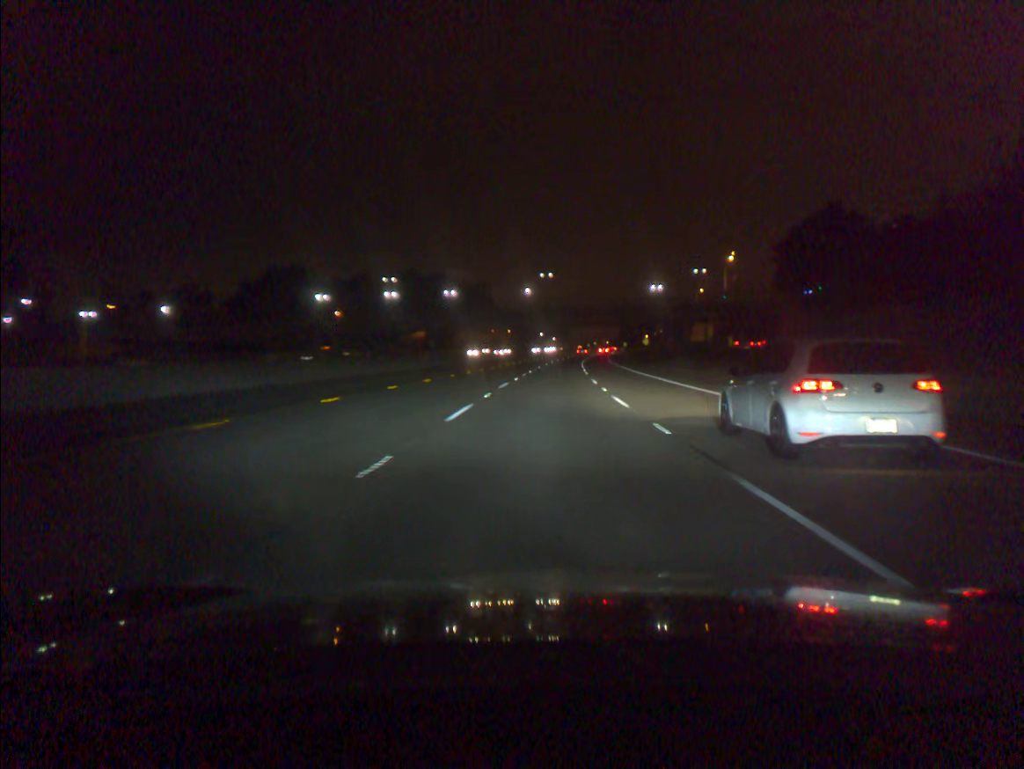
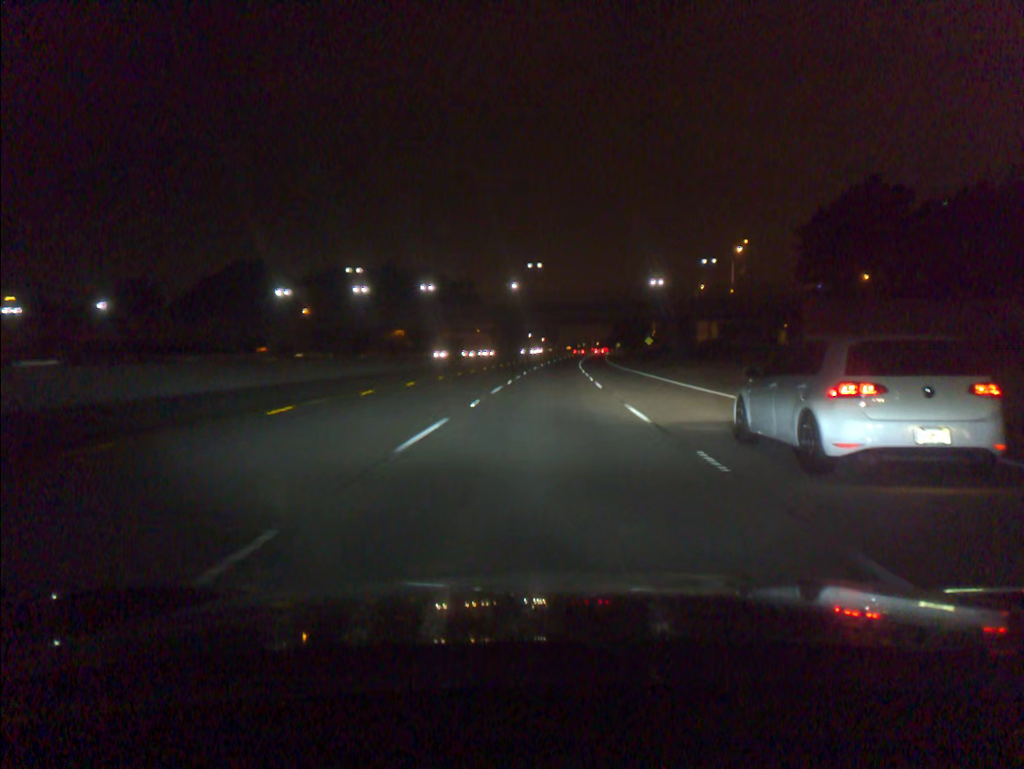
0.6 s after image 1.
(+0.1, +18.3) m; +1°
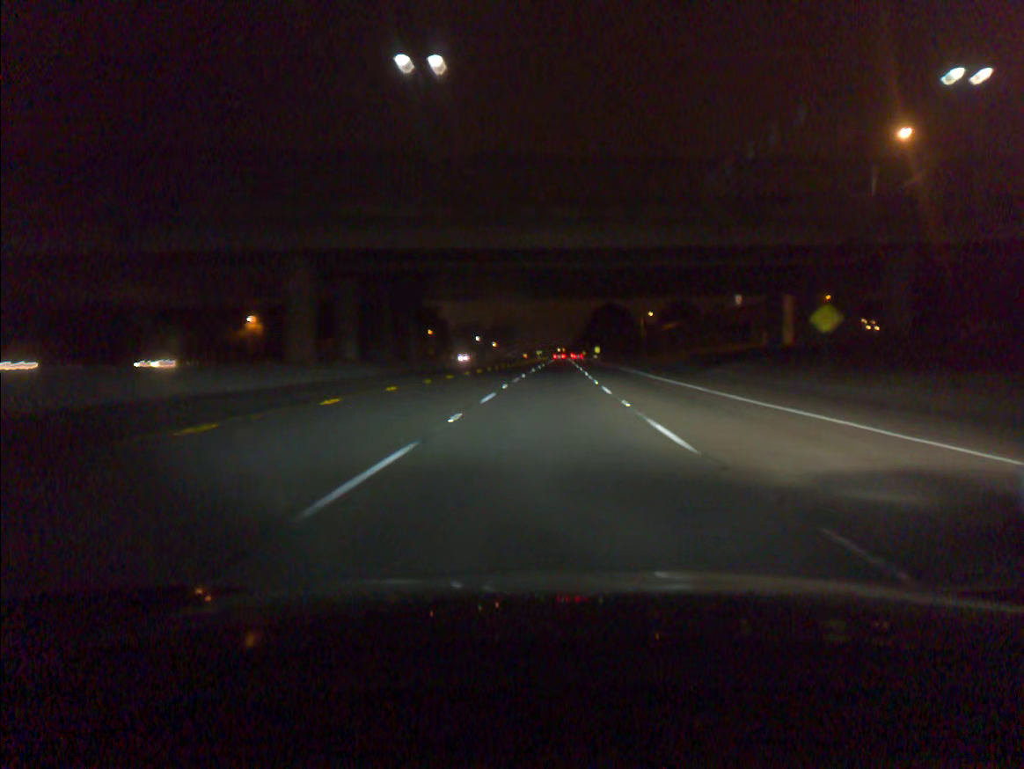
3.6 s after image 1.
(+2.6, +91.2) m; +3°
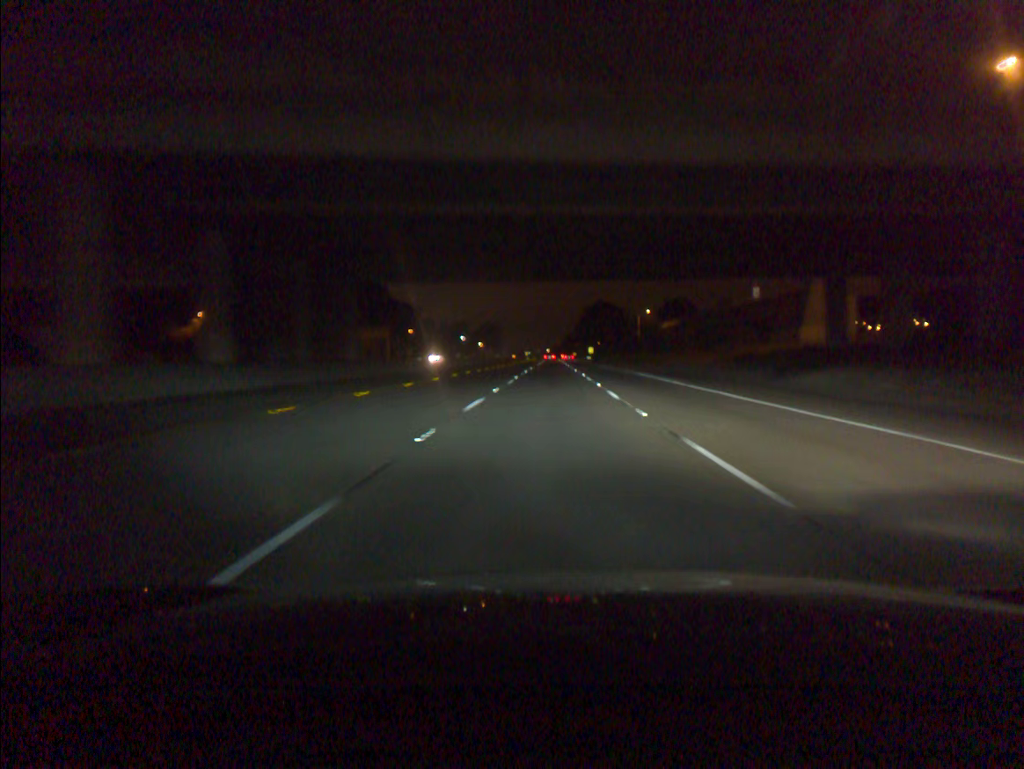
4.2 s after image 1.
(+0.1, +18.2) m; +1°
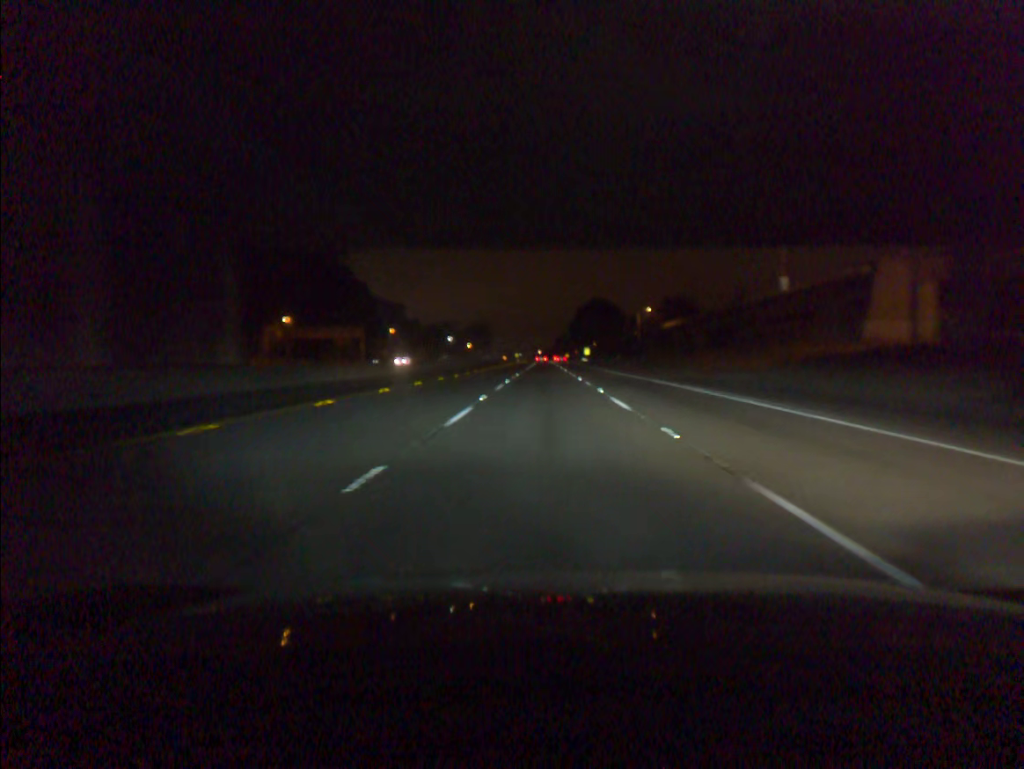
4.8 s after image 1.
(+0.1, +18.2) m; +1°
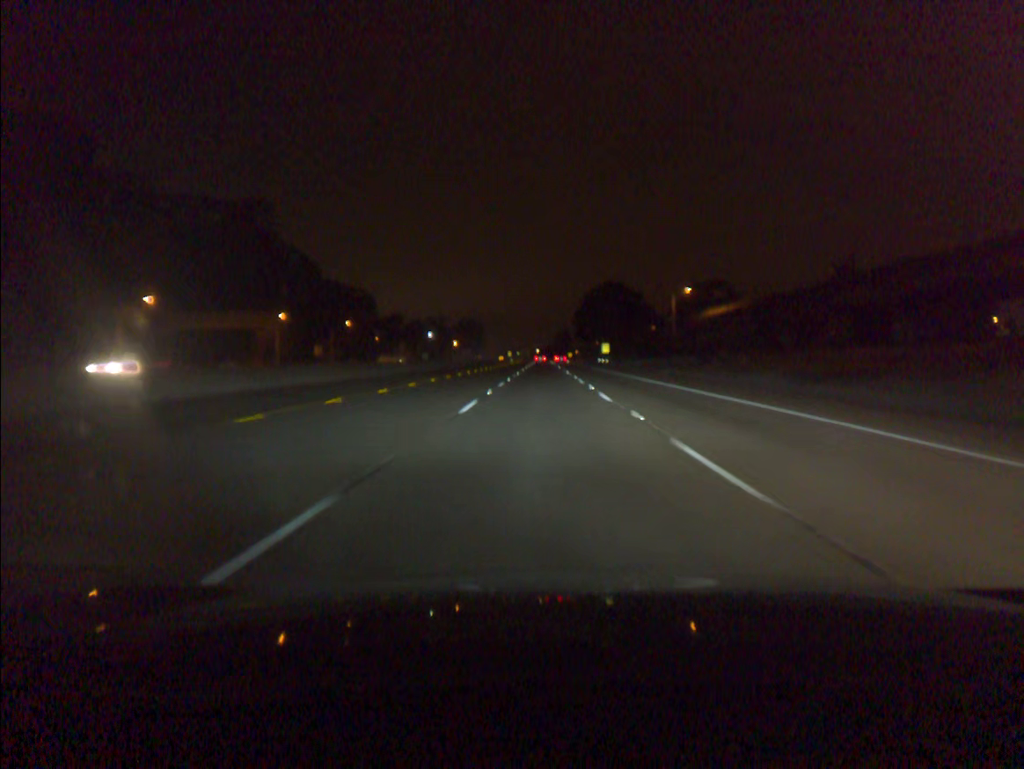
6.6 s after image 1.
(+0.2, +54.7) m; 0°
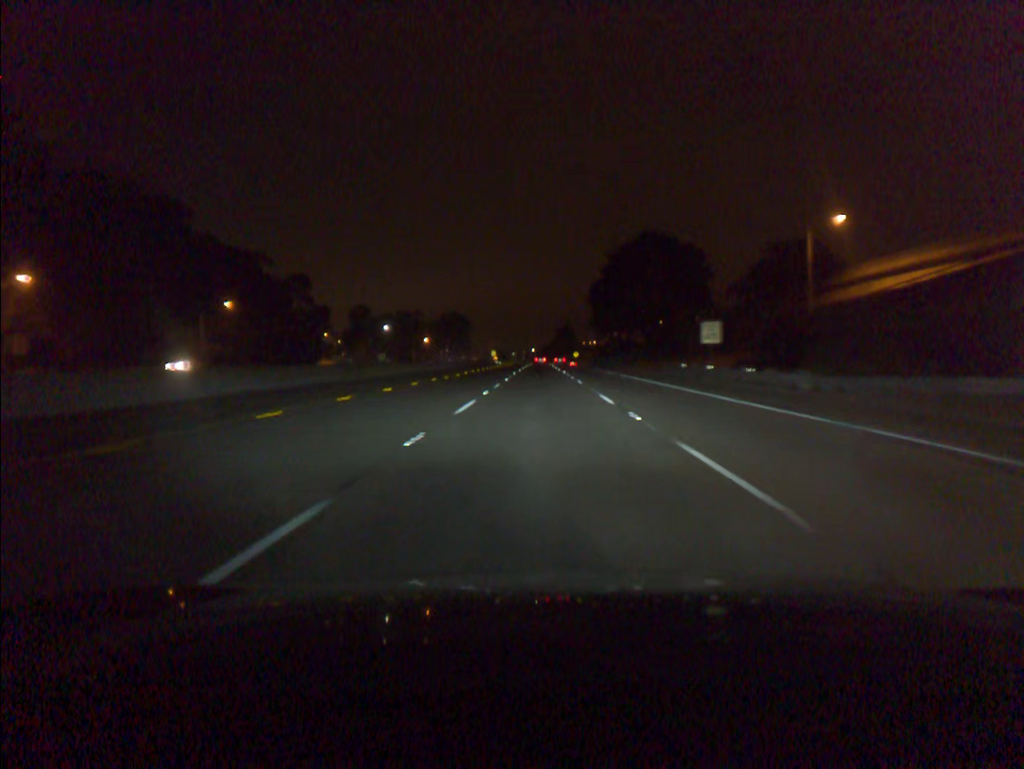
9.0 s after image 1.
(+0.2, +73.2) m; 0°
